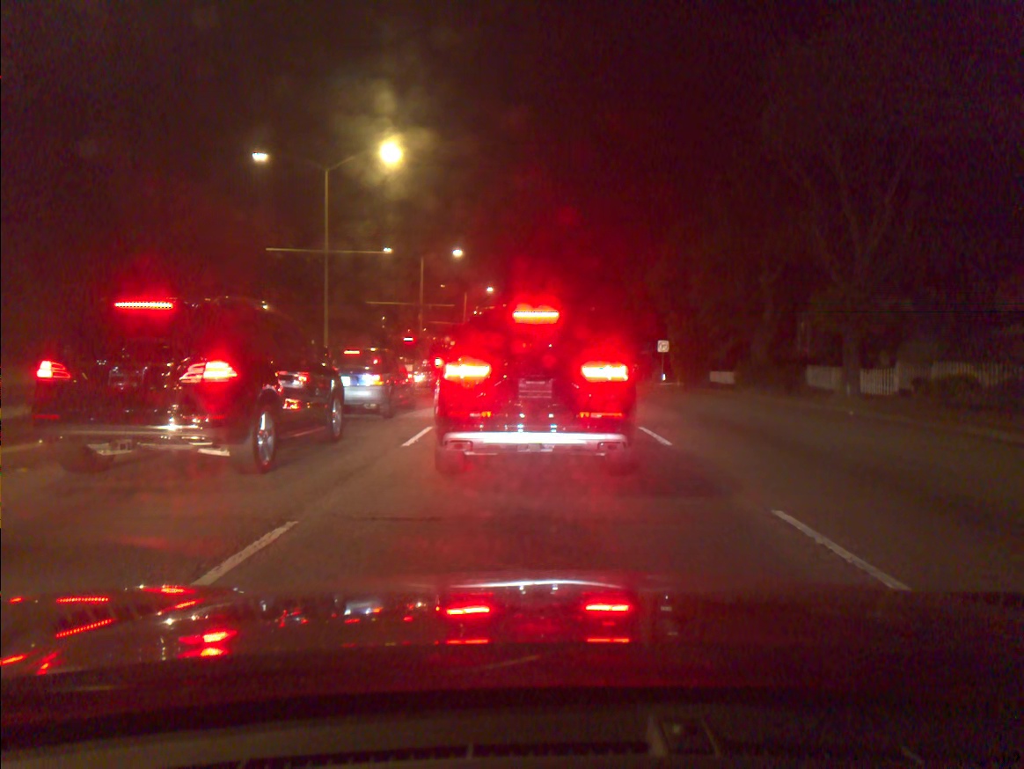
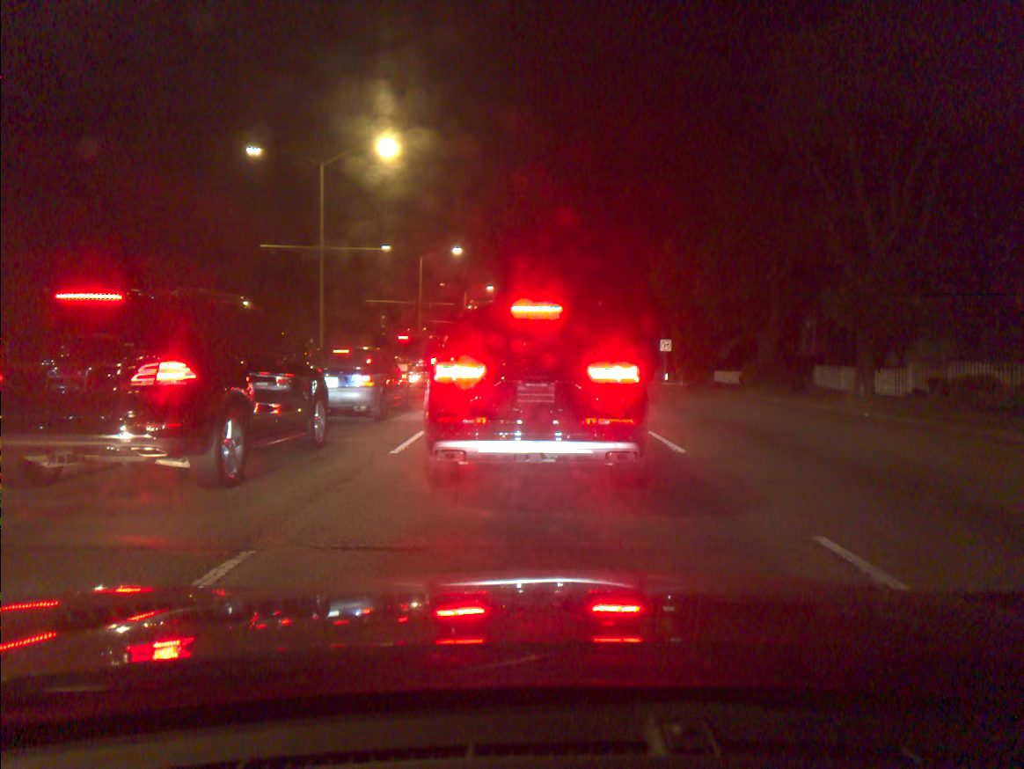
(0.0, +0.8) m; 0°
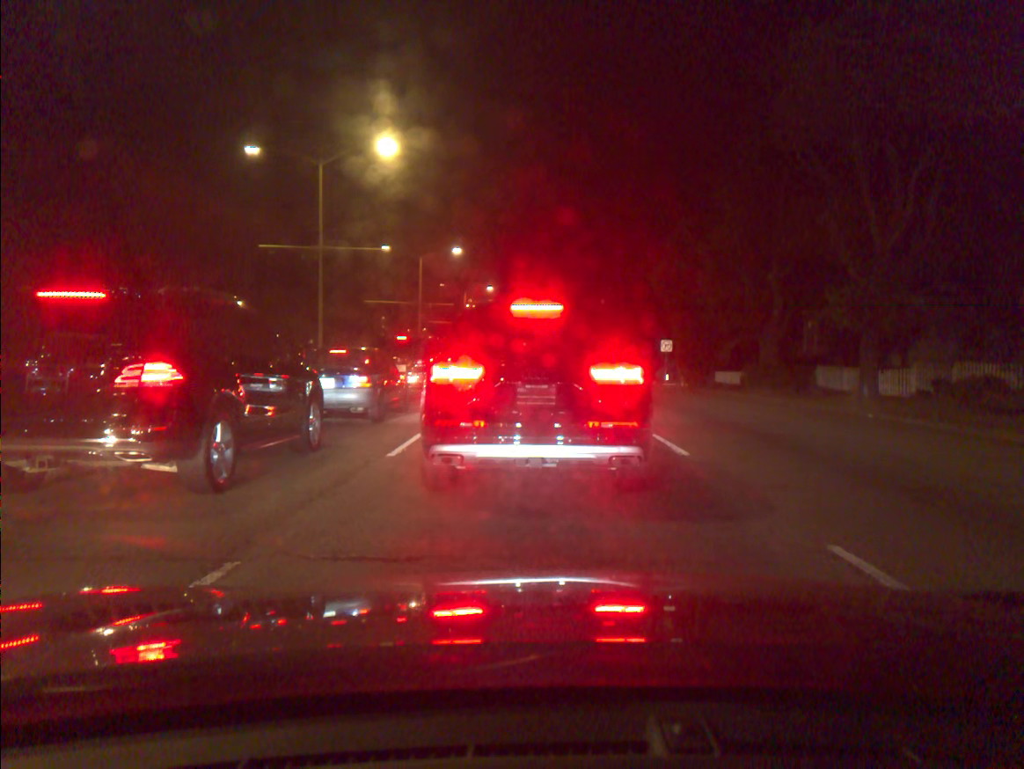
(0.0, +0.2) m; 0°
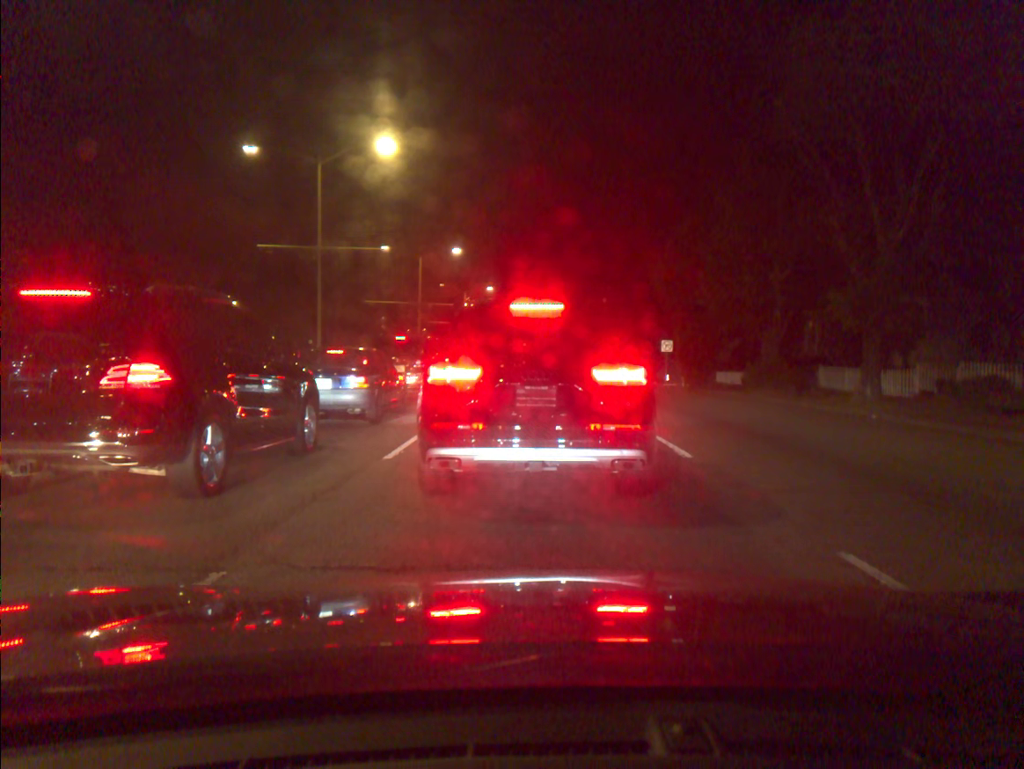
(0.0, +0.2) m; 0°
